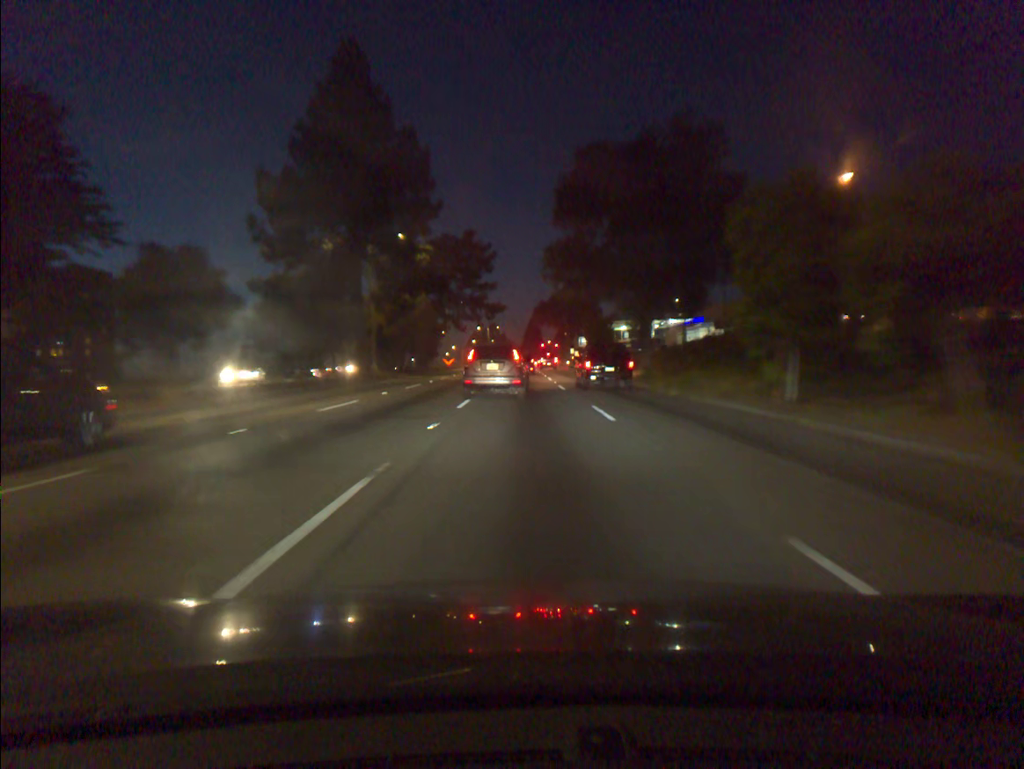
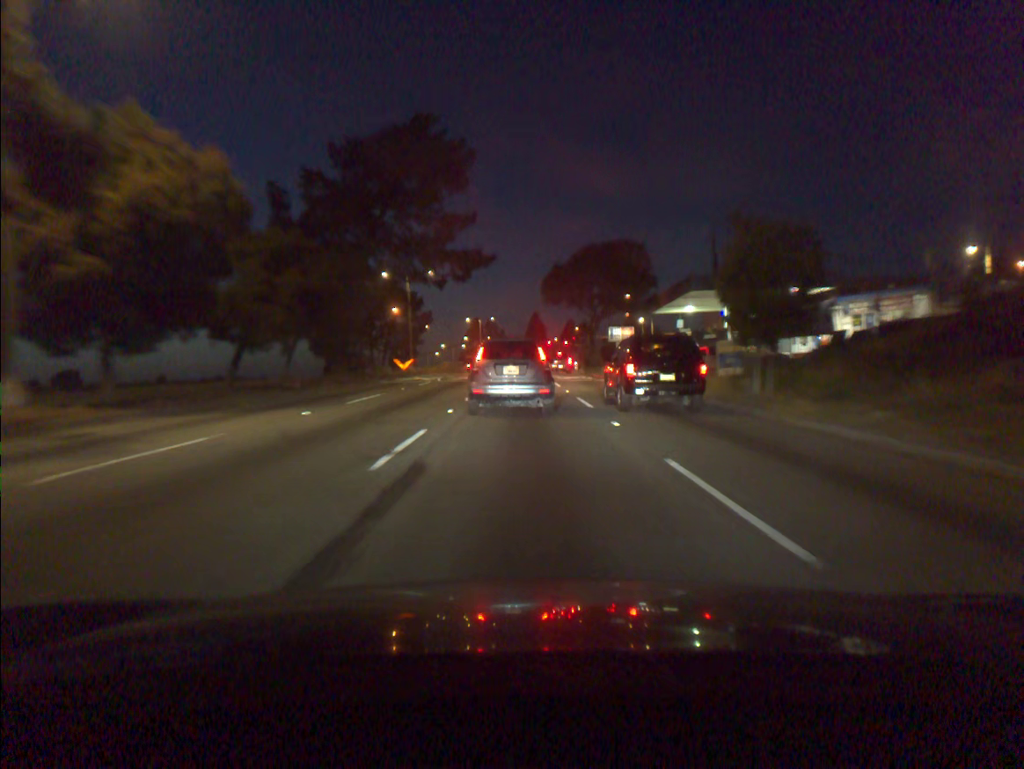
(+0.1, +39.9) m; 0°
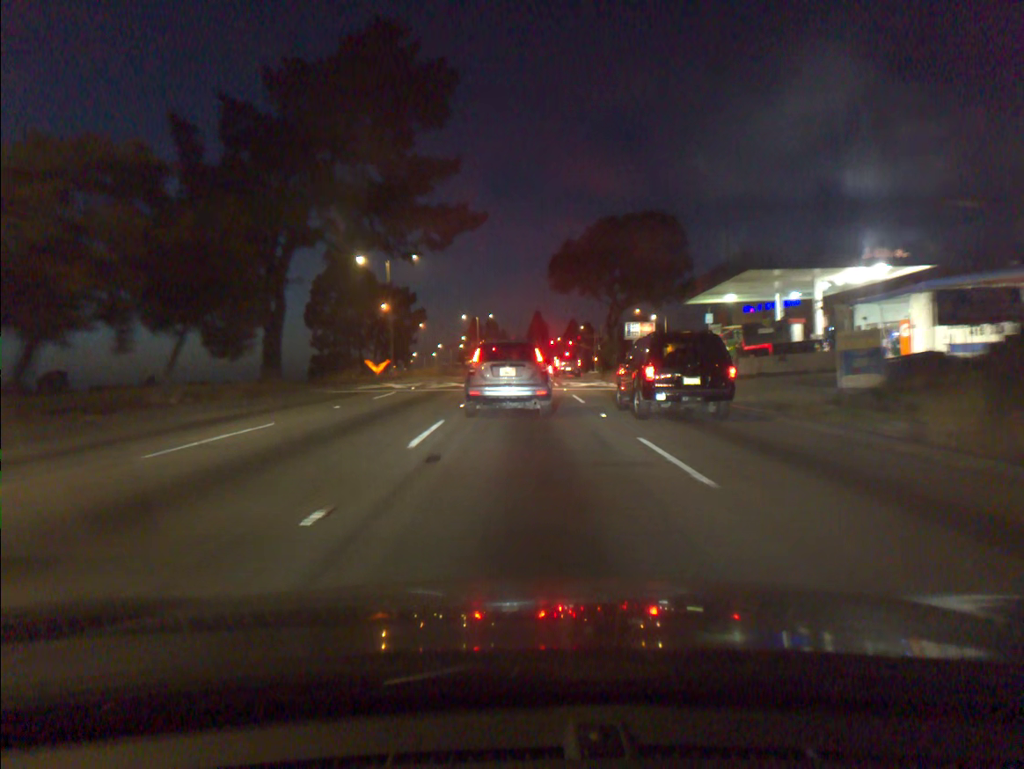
(0.0, +12.1) m; 0°
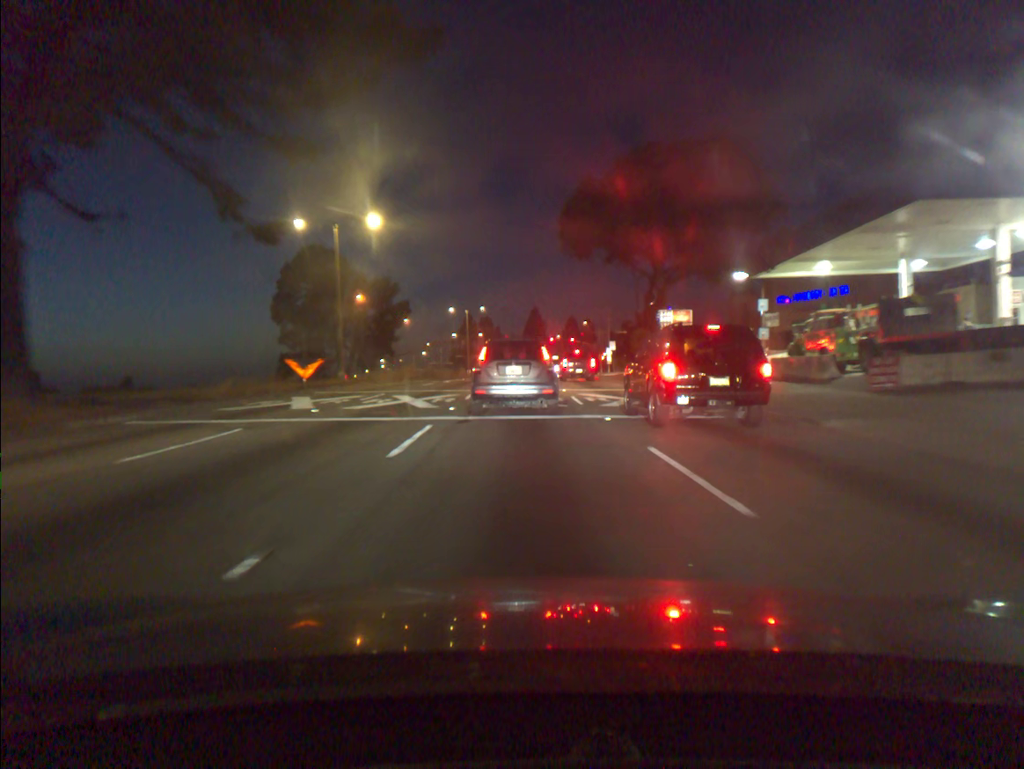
(0.0, +16.2) m; 0°
